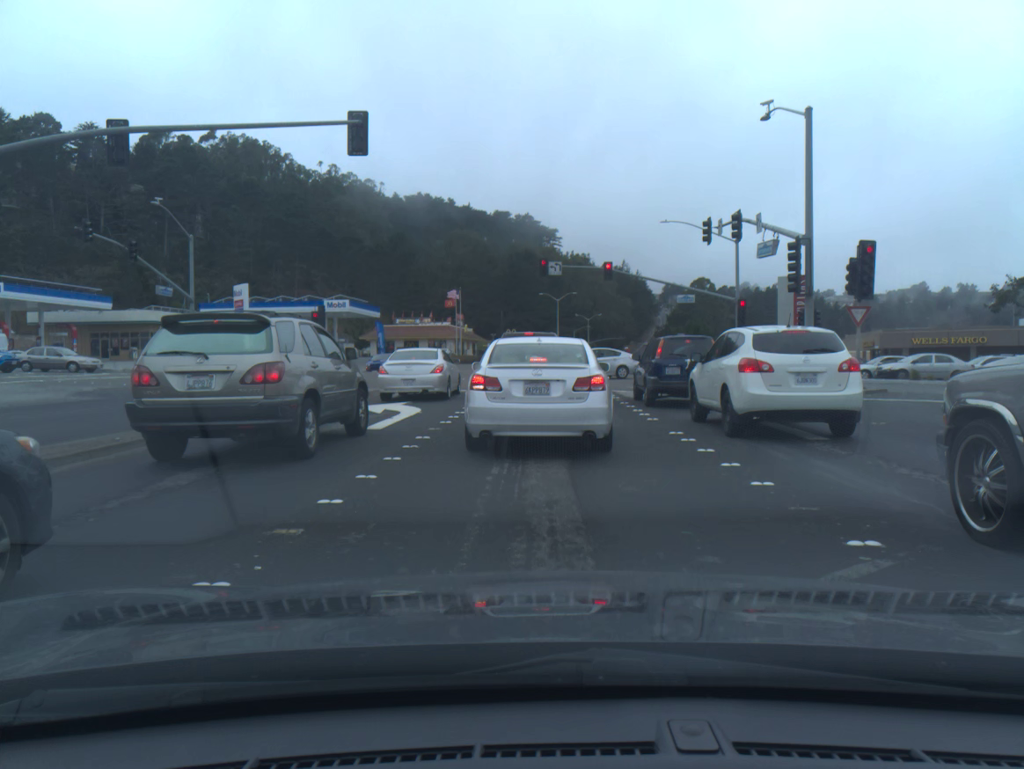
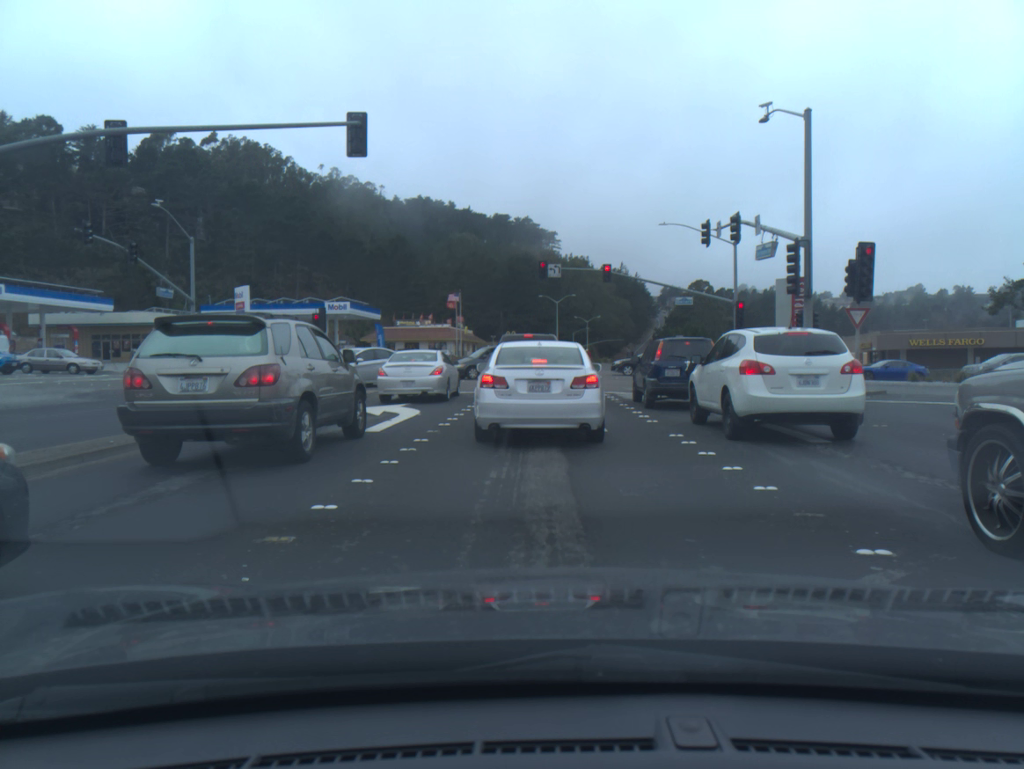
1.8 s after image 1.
(0.0, +0.3) m; 0°
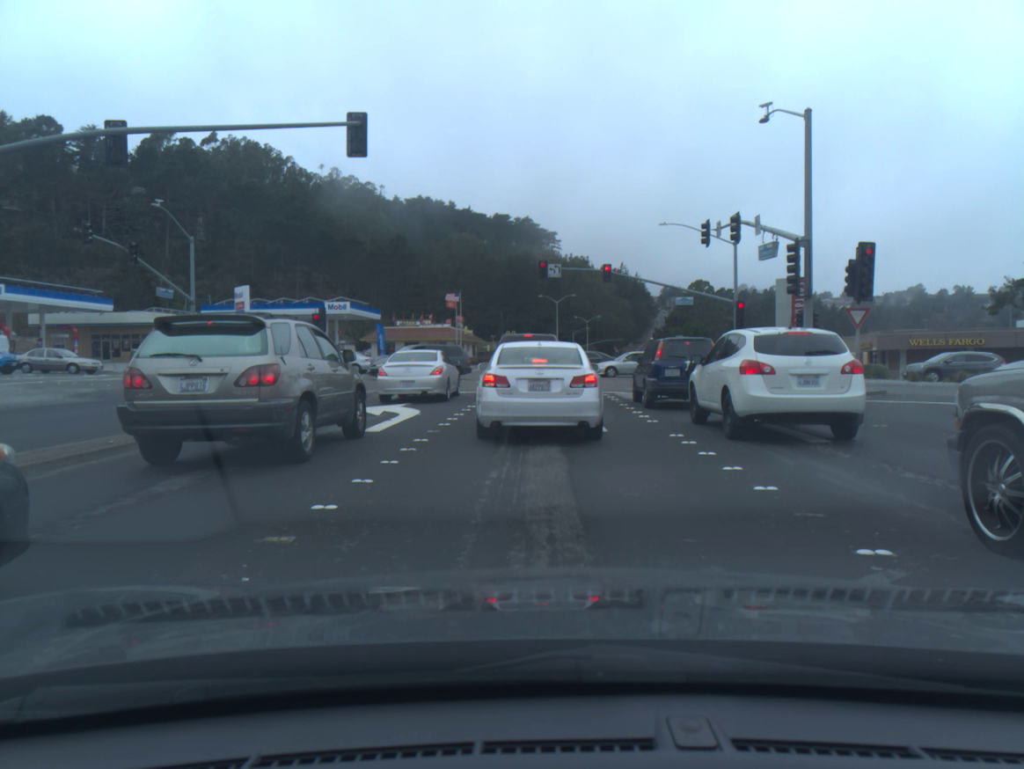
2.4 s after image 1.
(0.0, 0.0) m; 0°
